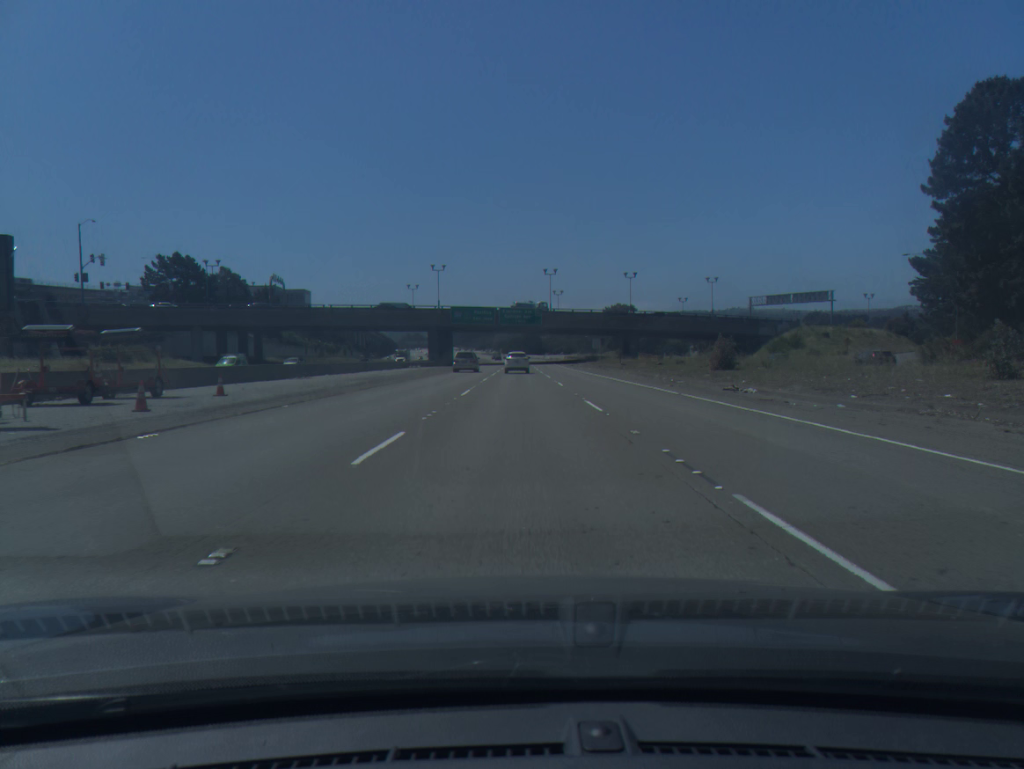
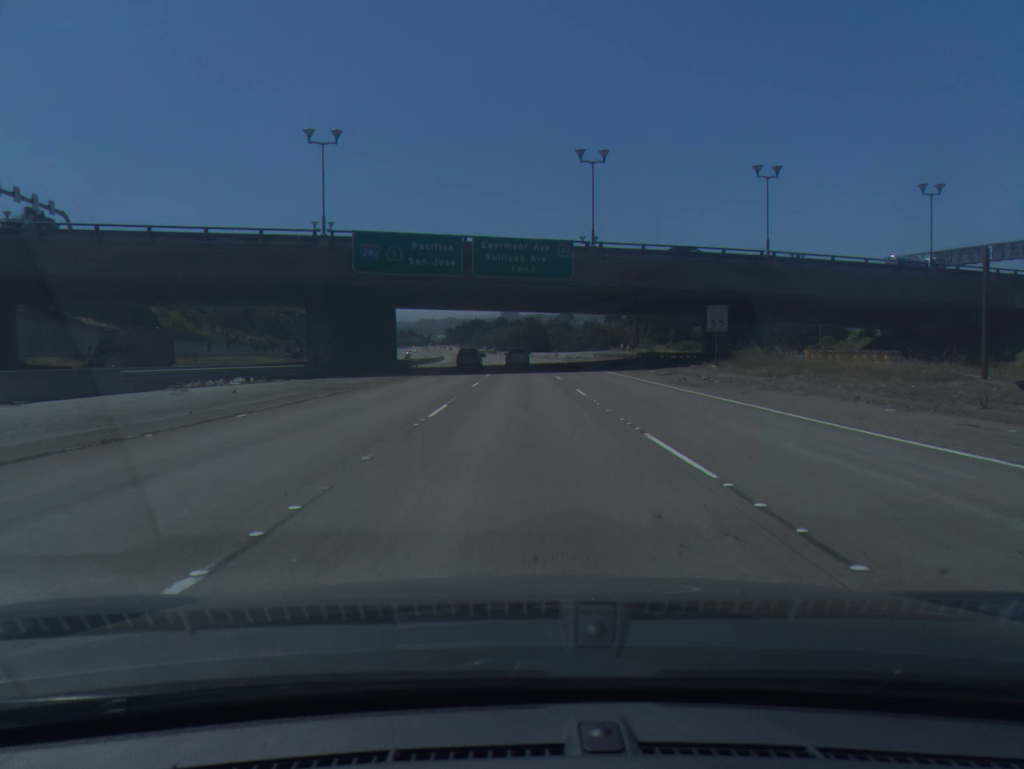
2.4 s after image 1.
(-0.1, +68.9) m; 0°
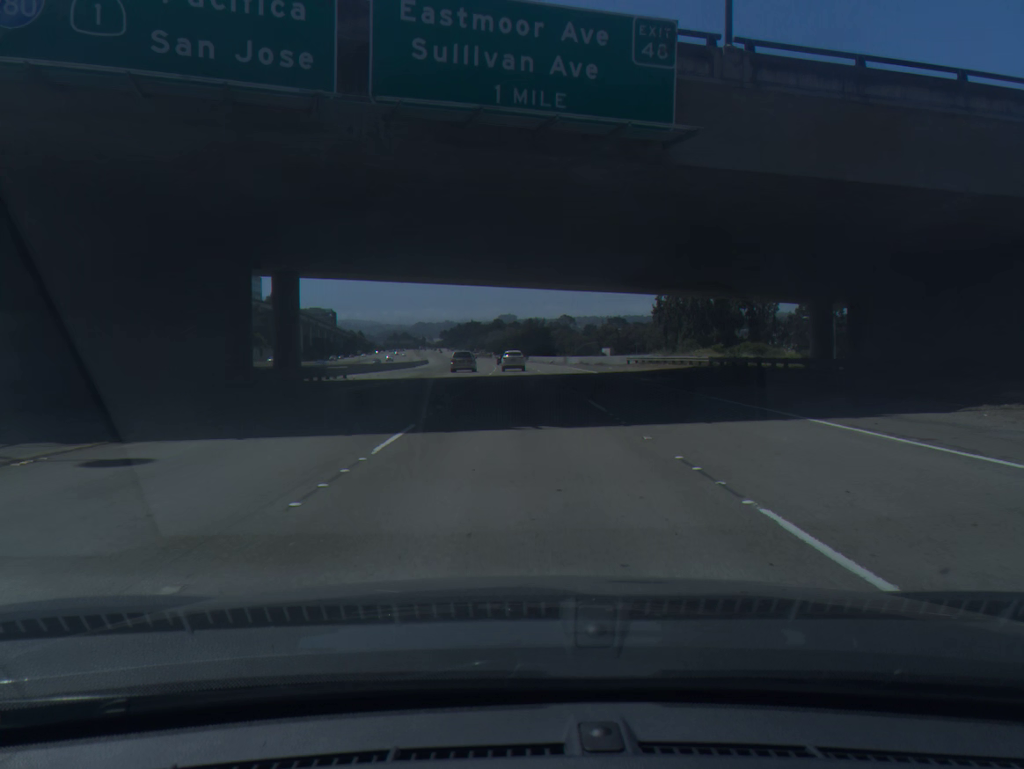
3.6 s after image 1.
(+0.1, +34.3) m; 0°
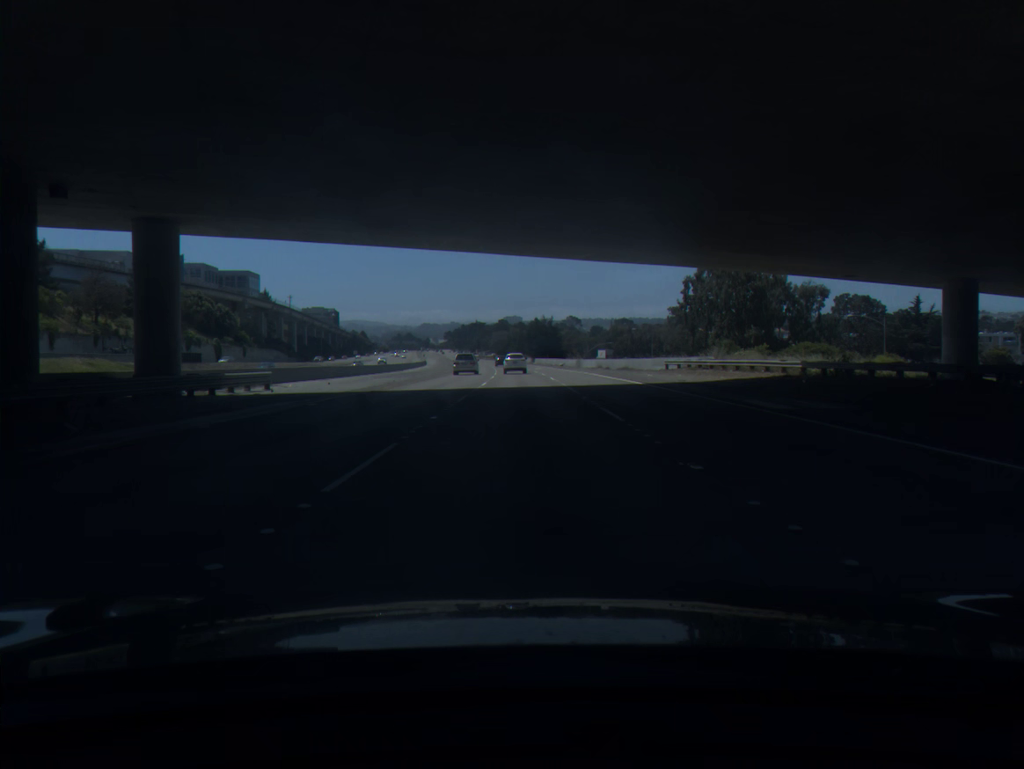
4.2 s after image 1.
(-0.1, +17.2) m; 0°
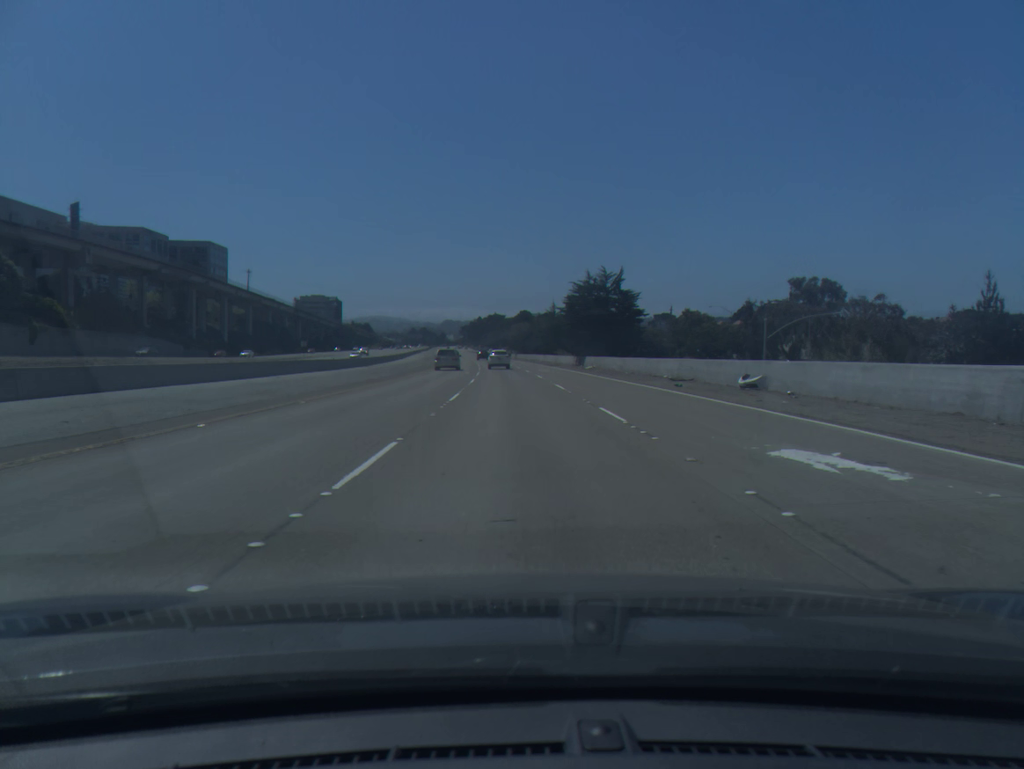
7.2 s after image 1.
(-0.9, +86.7) m; -2°
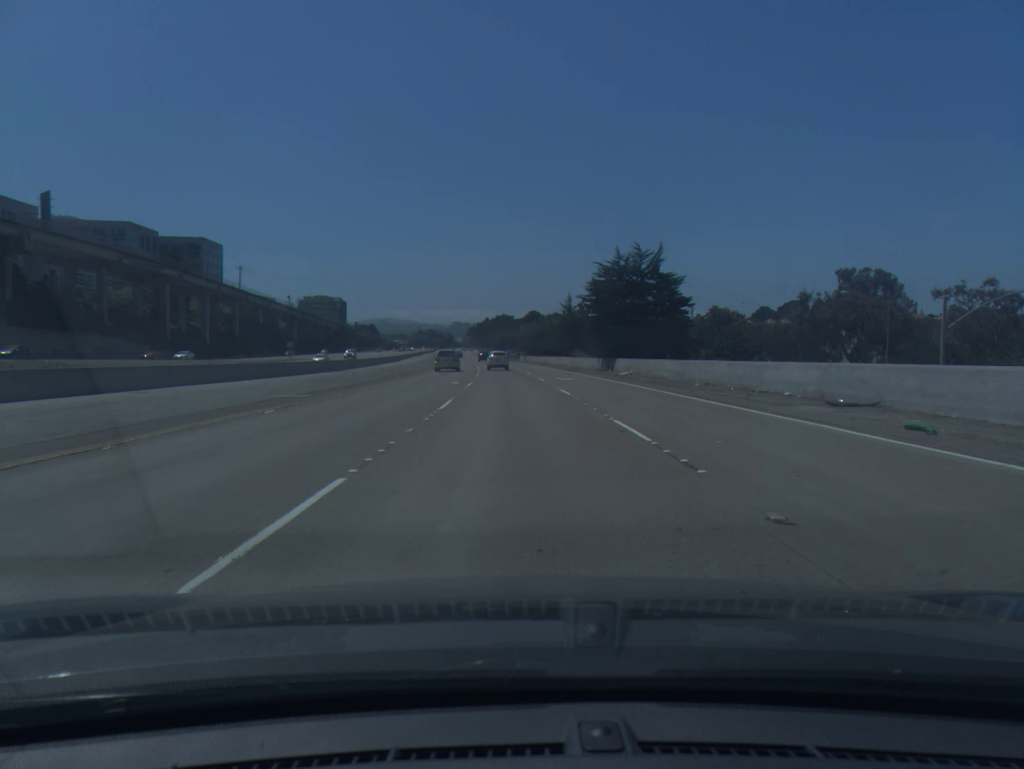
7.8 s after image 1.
(-0.1, +17.6) m; -1°
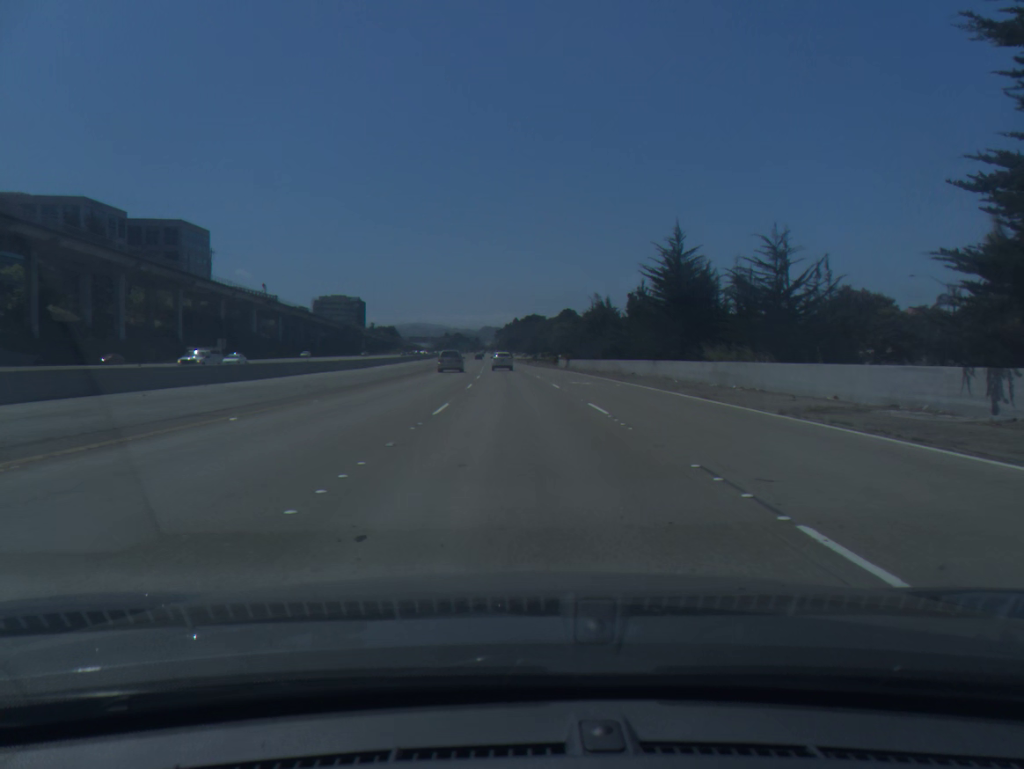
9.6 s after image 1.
(-1.1, +53.1) m; -2°
